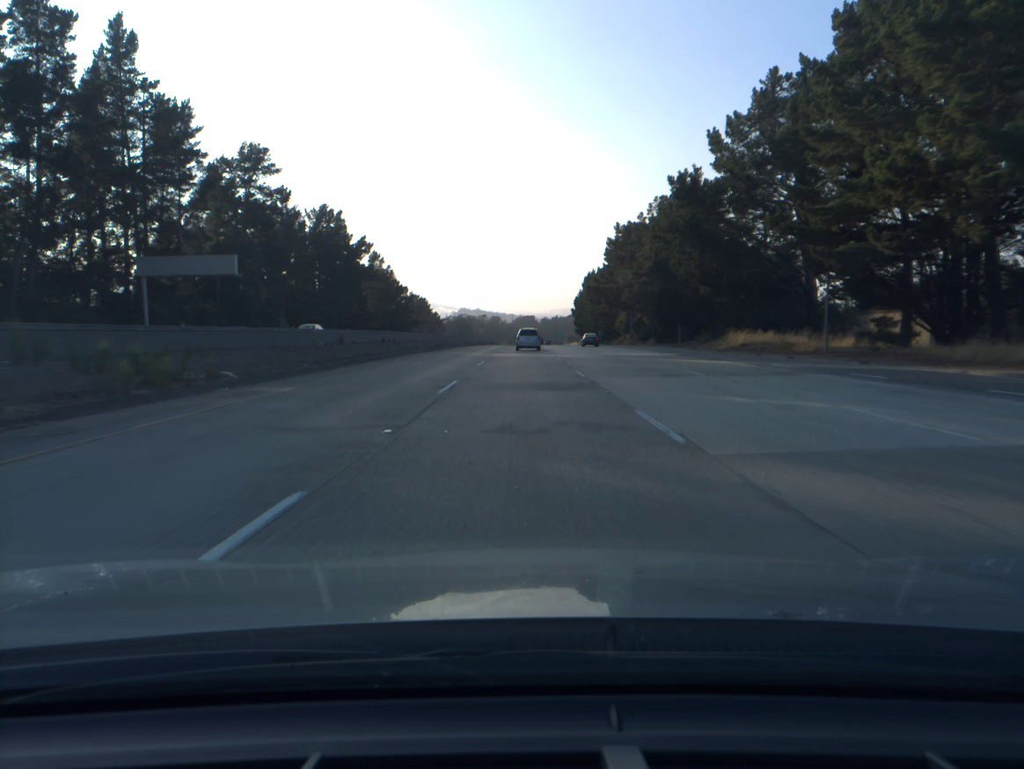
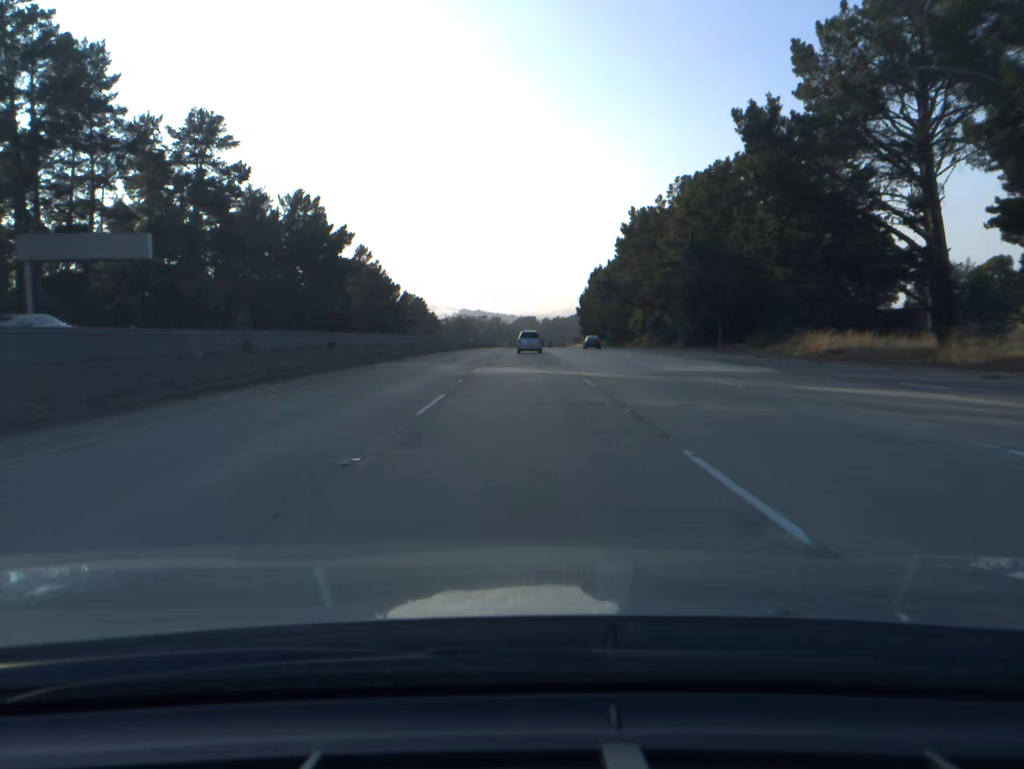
(0.0, +18.8) m; 0°
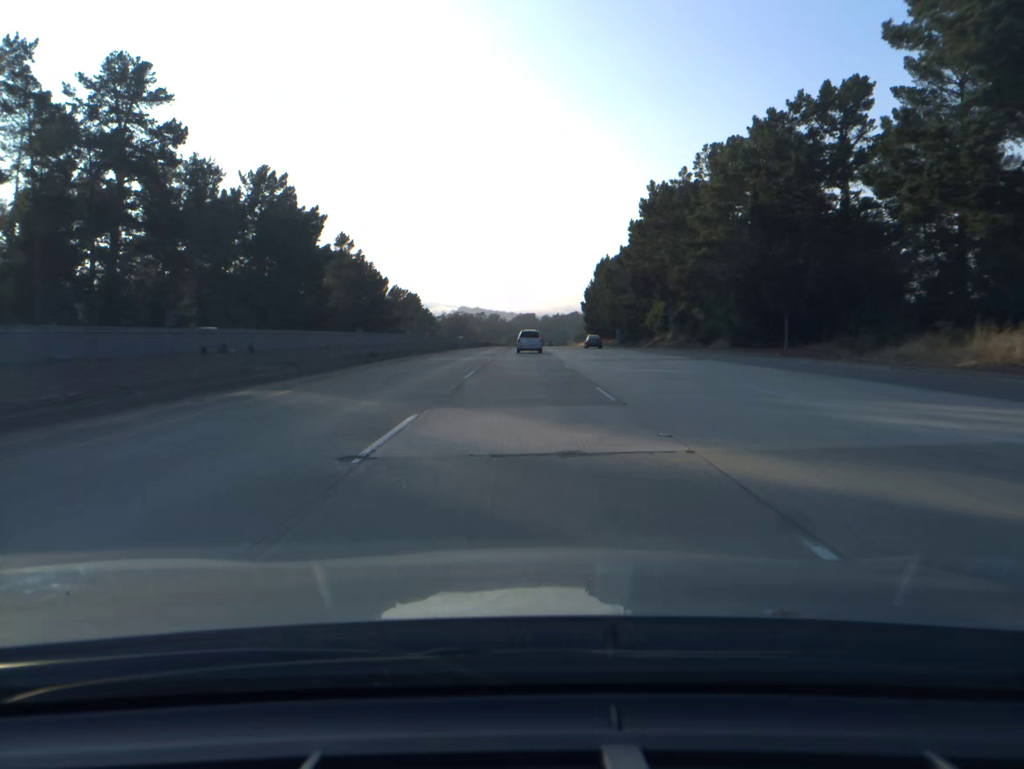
(0.0, +18.7) m; 0°
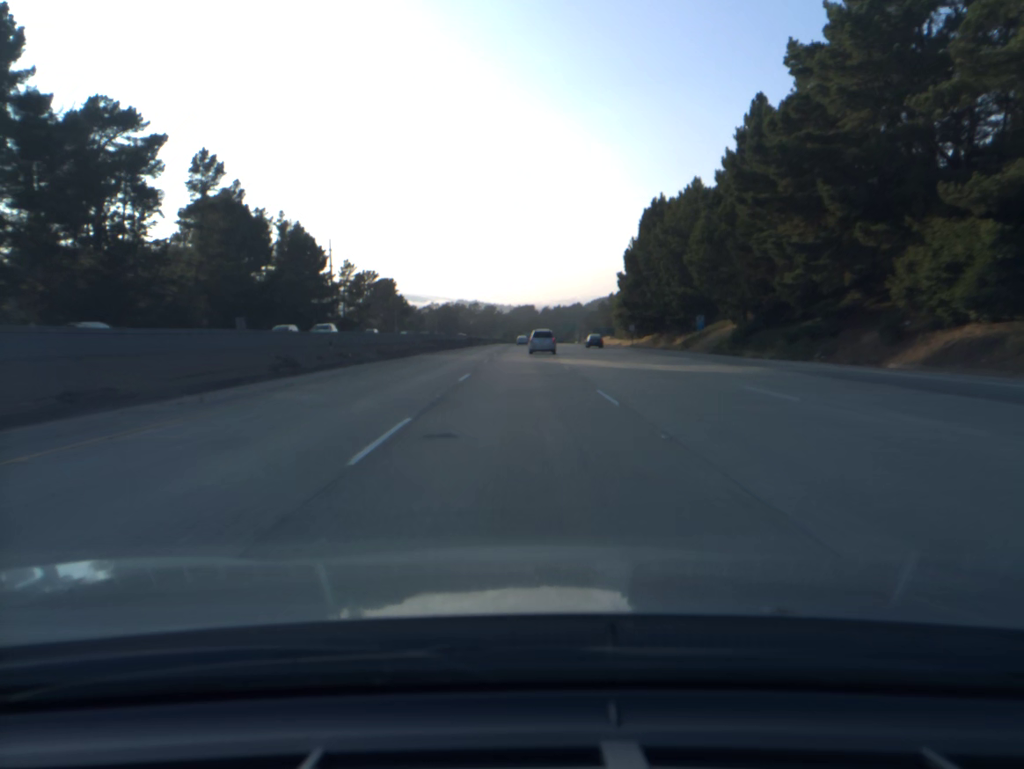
(+0.1, +74.1) m; 0°
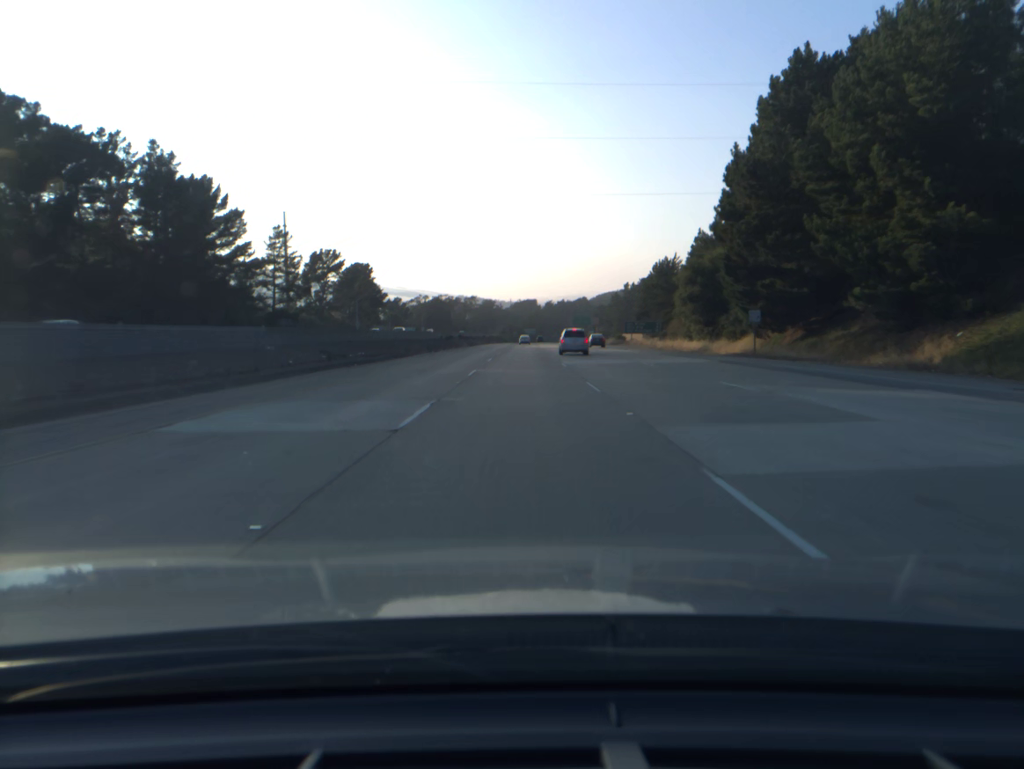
(-0.1, +55.0) m; 0°
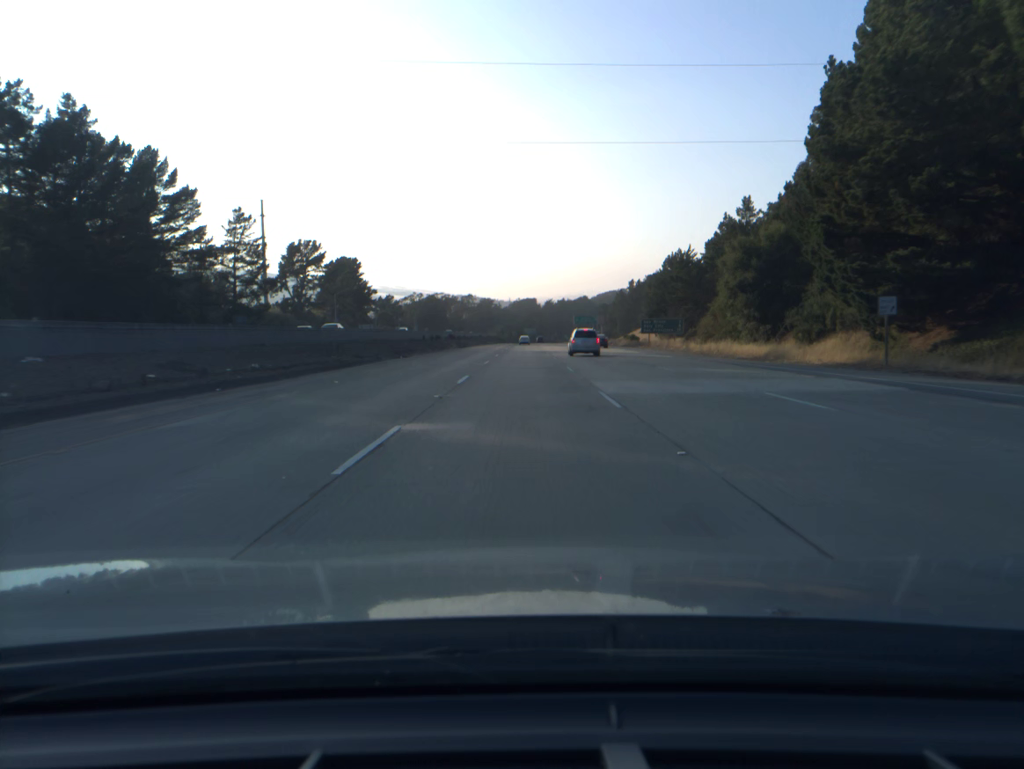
(0.0, +18.5) m; 0°
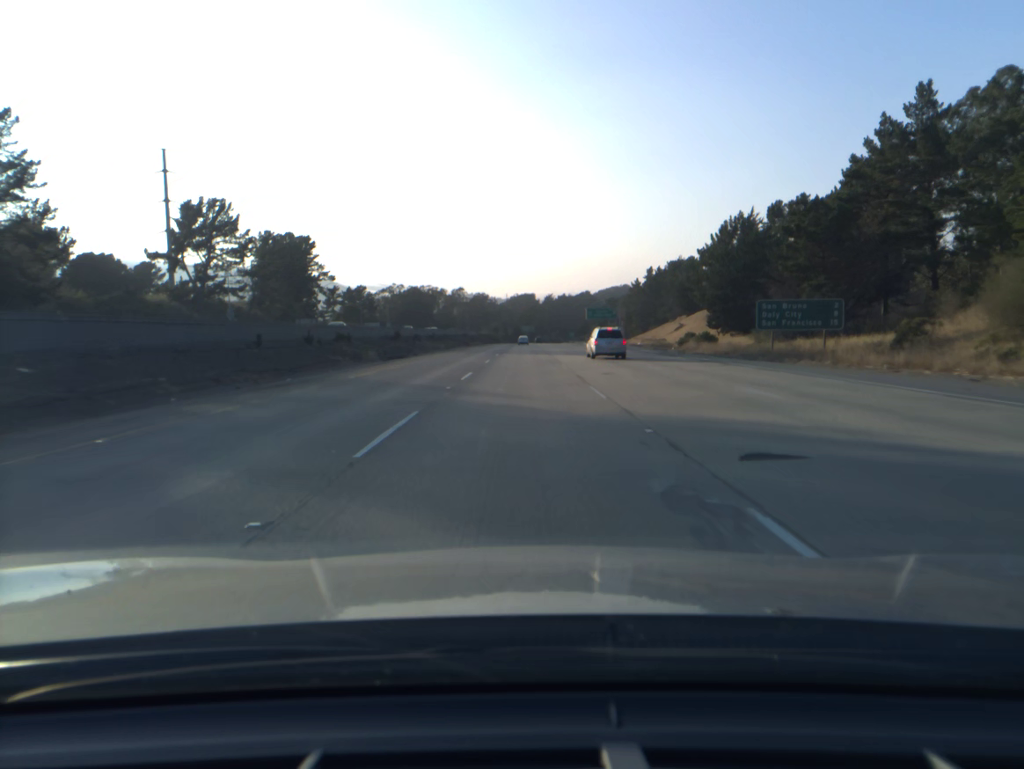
(+0.1, +56.3) m; 0°
